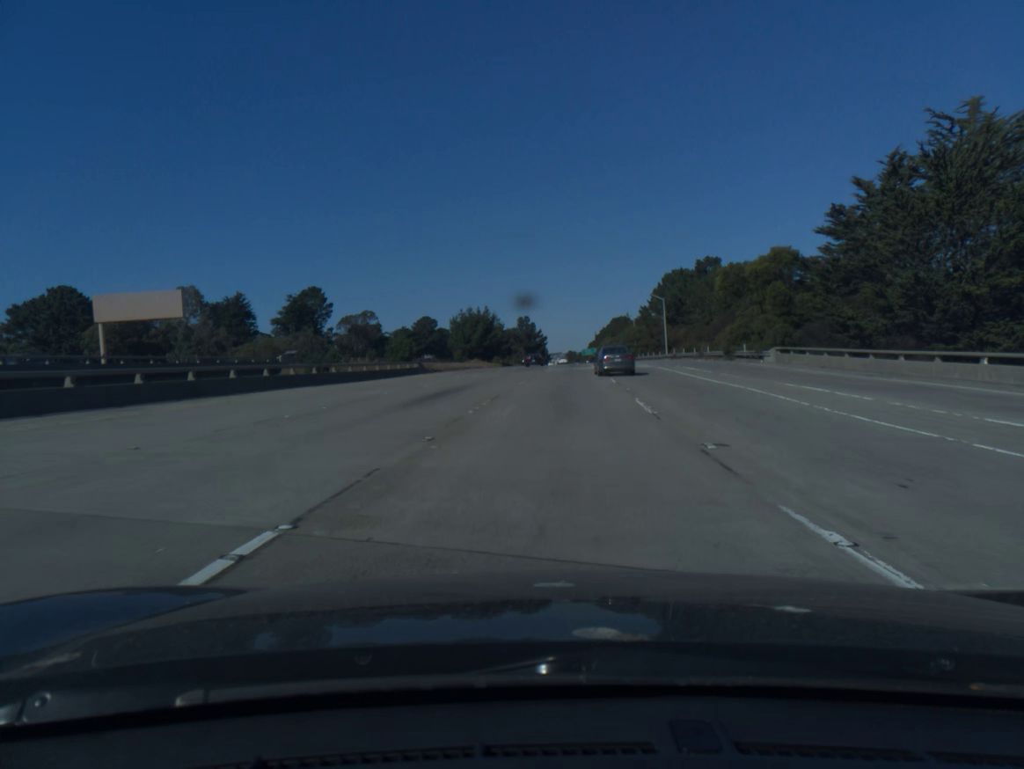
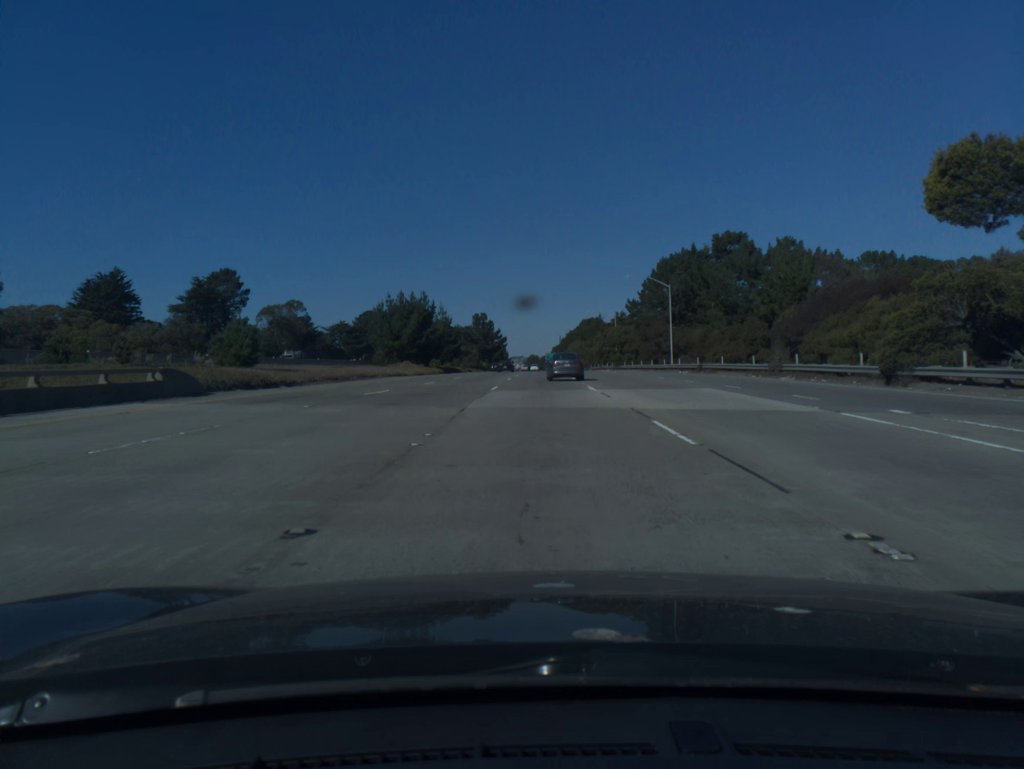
(+0.9, +35.3) m; +3°
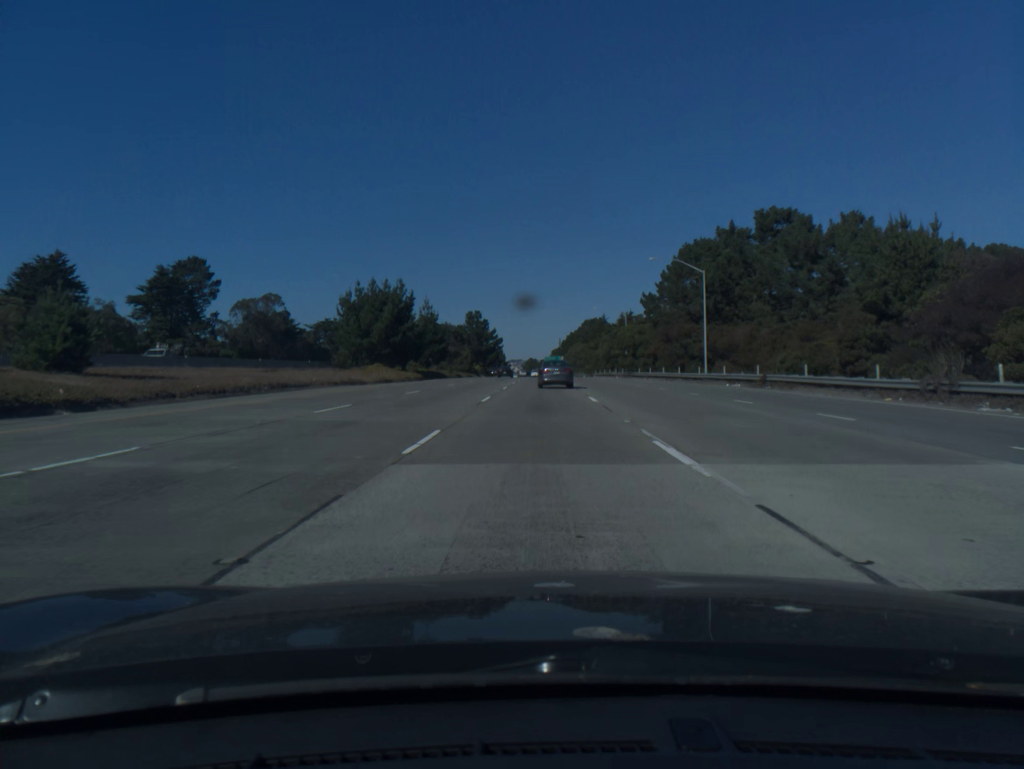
(+0.1, +17.7) m; 0°
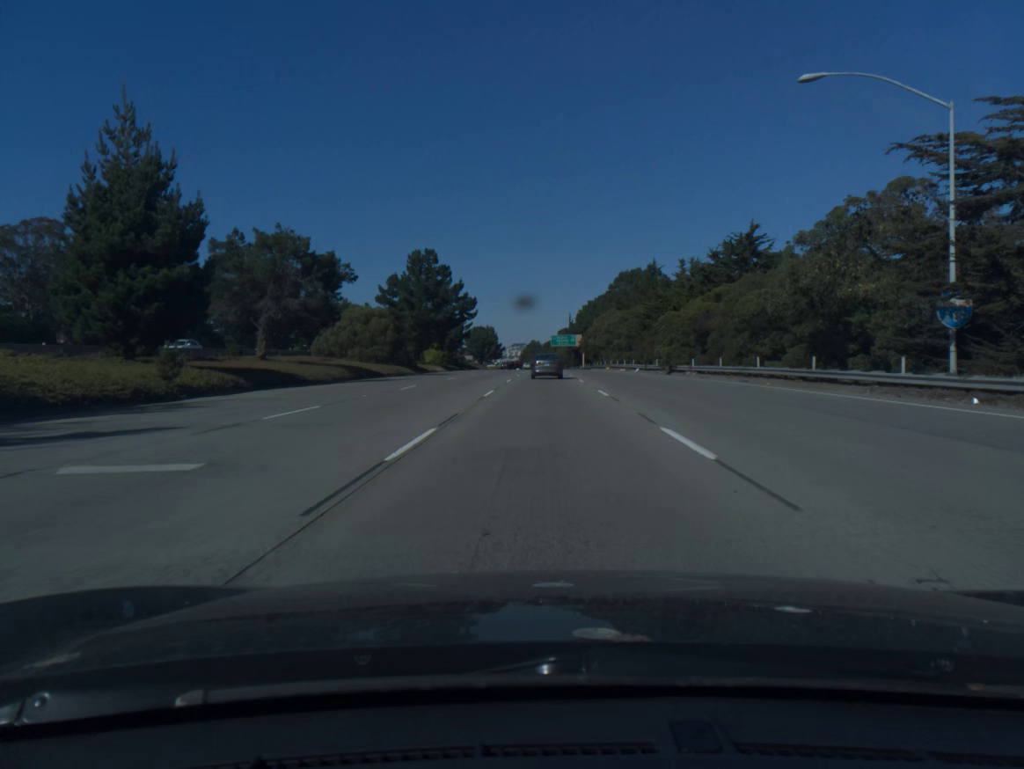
(-0.2, +89.0) m; 0°
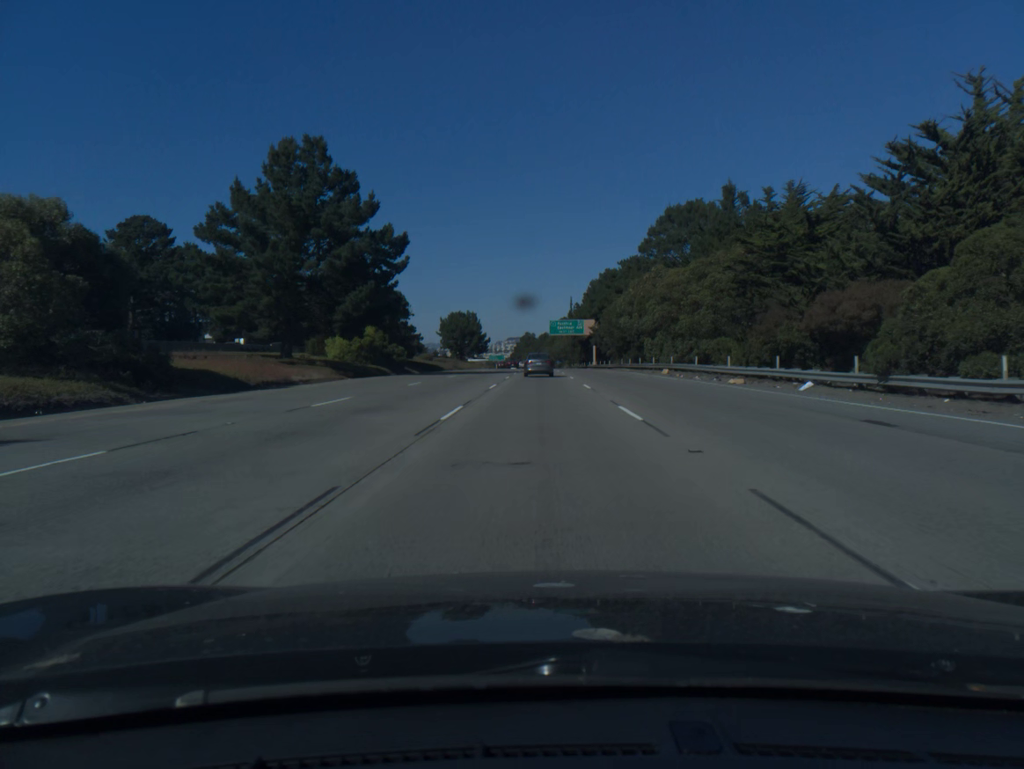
(+0.1, +53.0) m; 0°
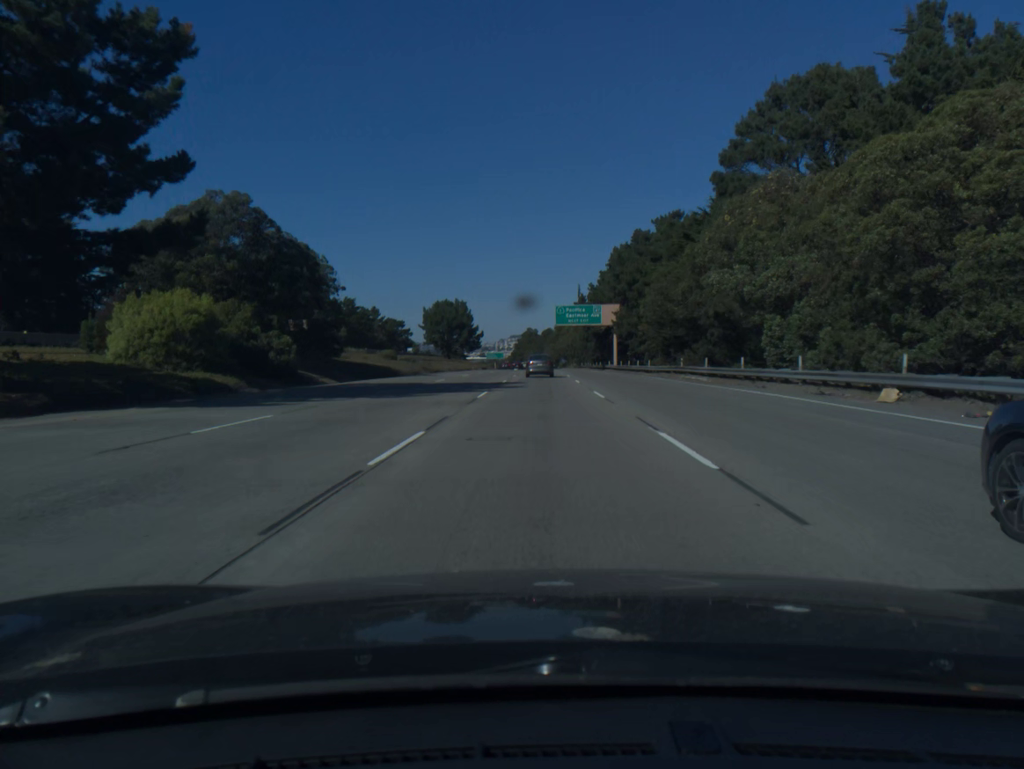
(-0.1, +35.2) m; 0°
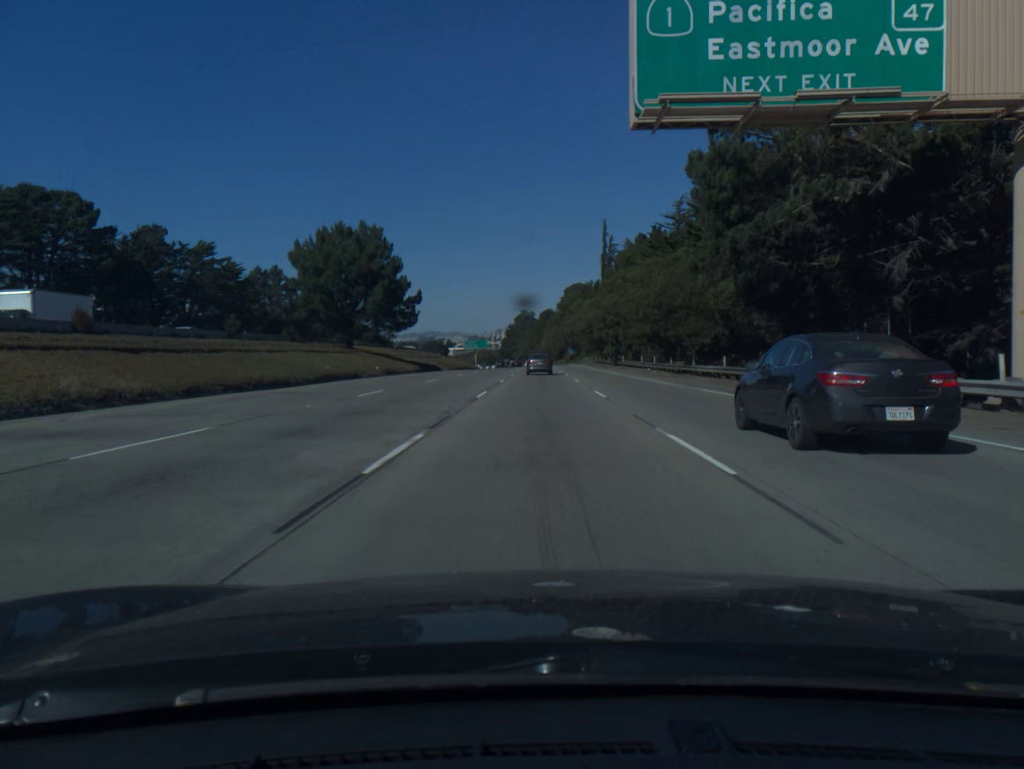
(-0.1, +88.3) m; 0°
